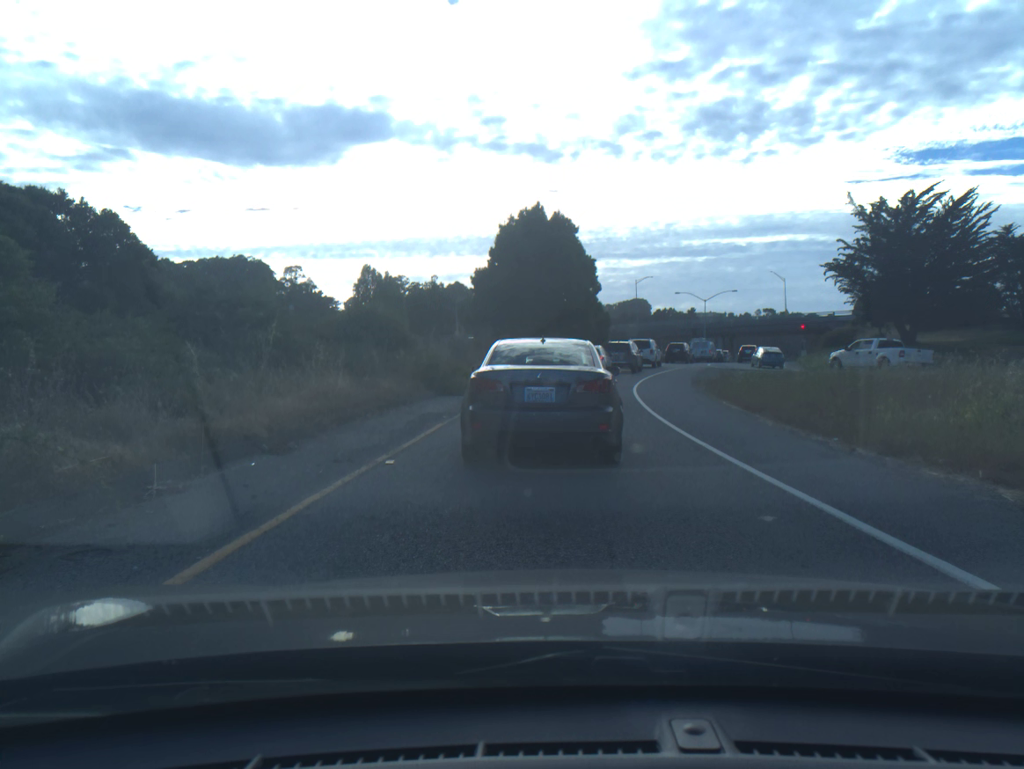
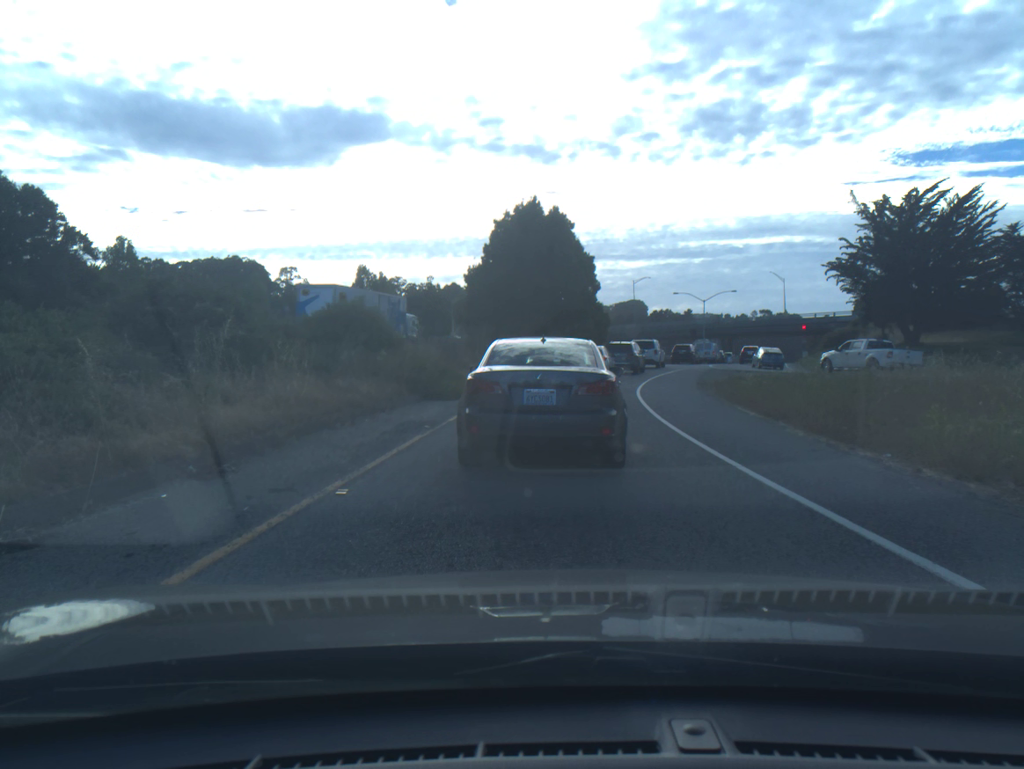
(0.0, +1.9) m; 0°
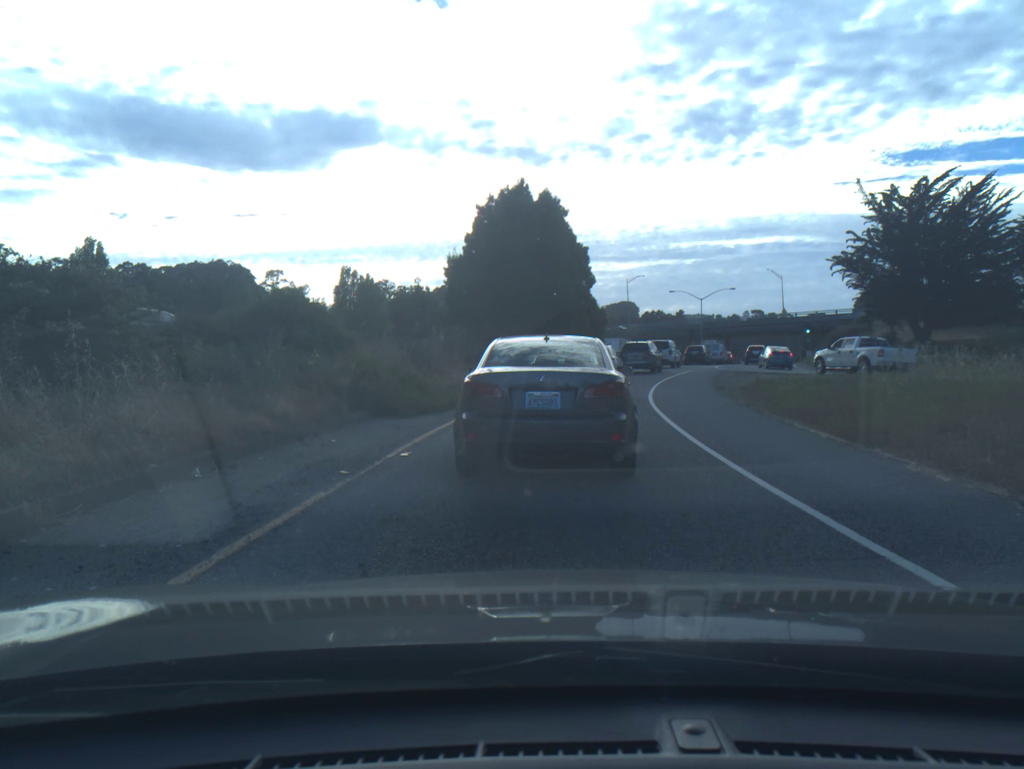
(0.0, +4.8) m; +1°
